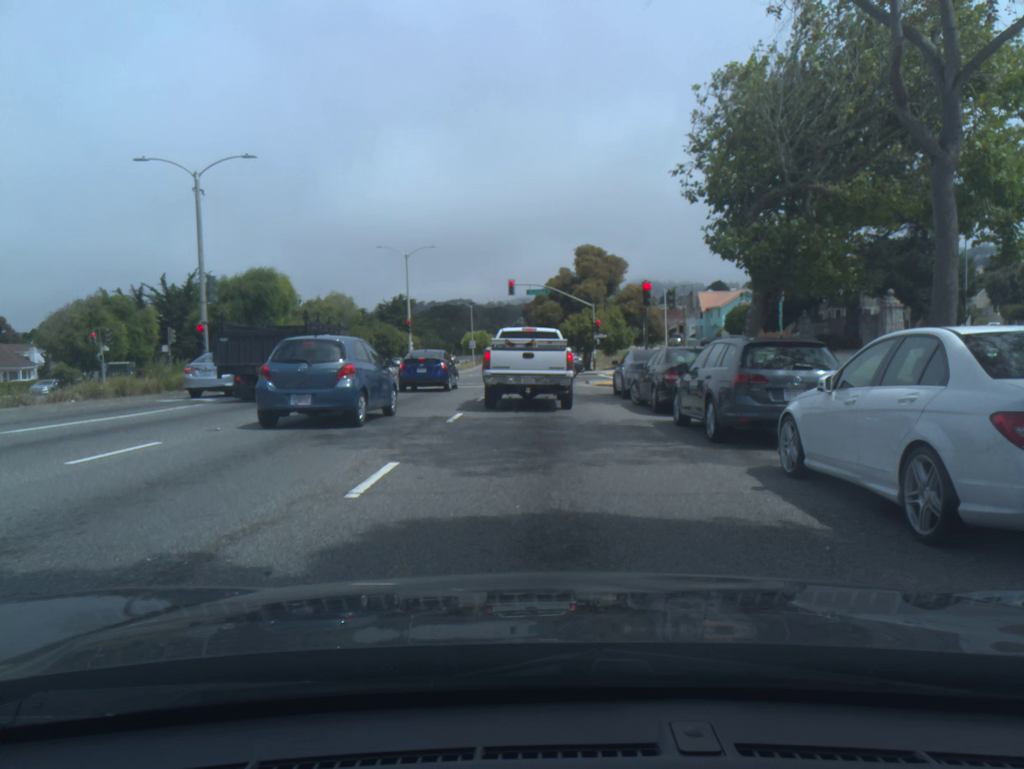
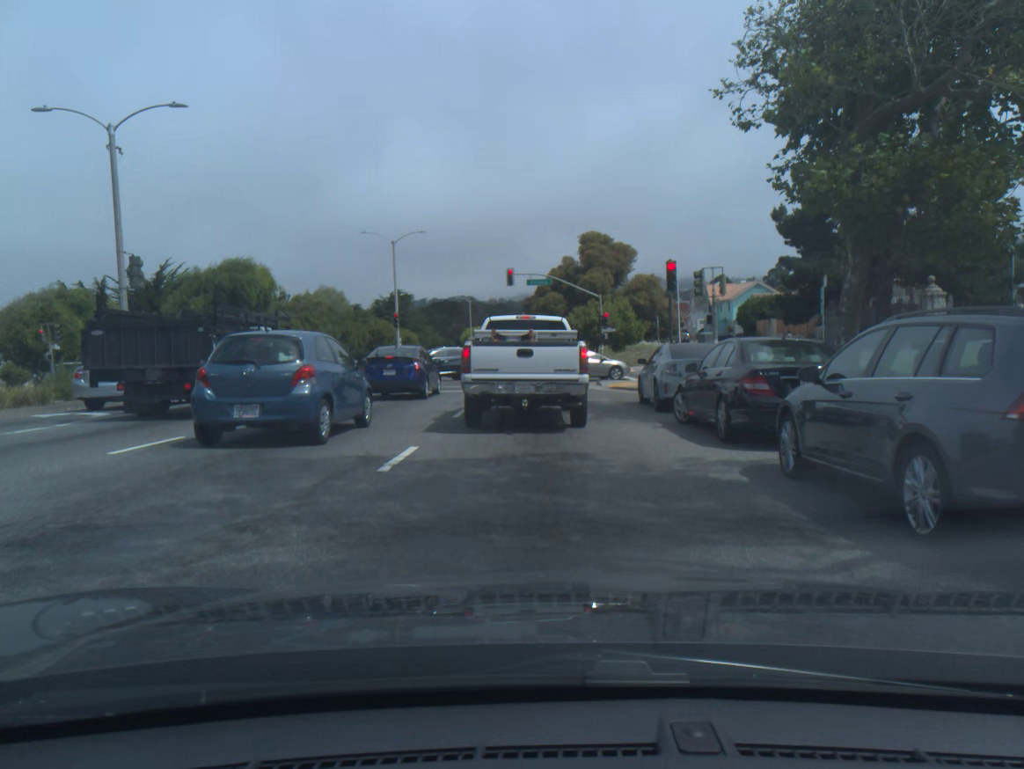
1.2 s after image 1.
(0.0, +6.2) m; 0°
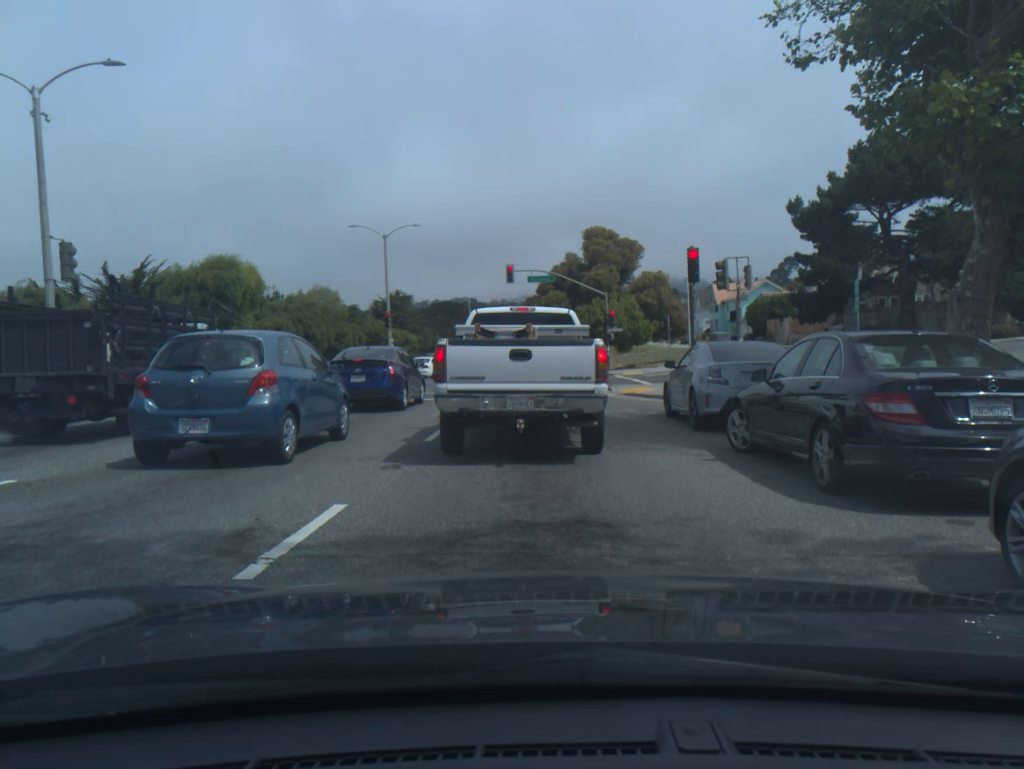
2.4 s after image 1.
(0.0, +3.8) m; 0°
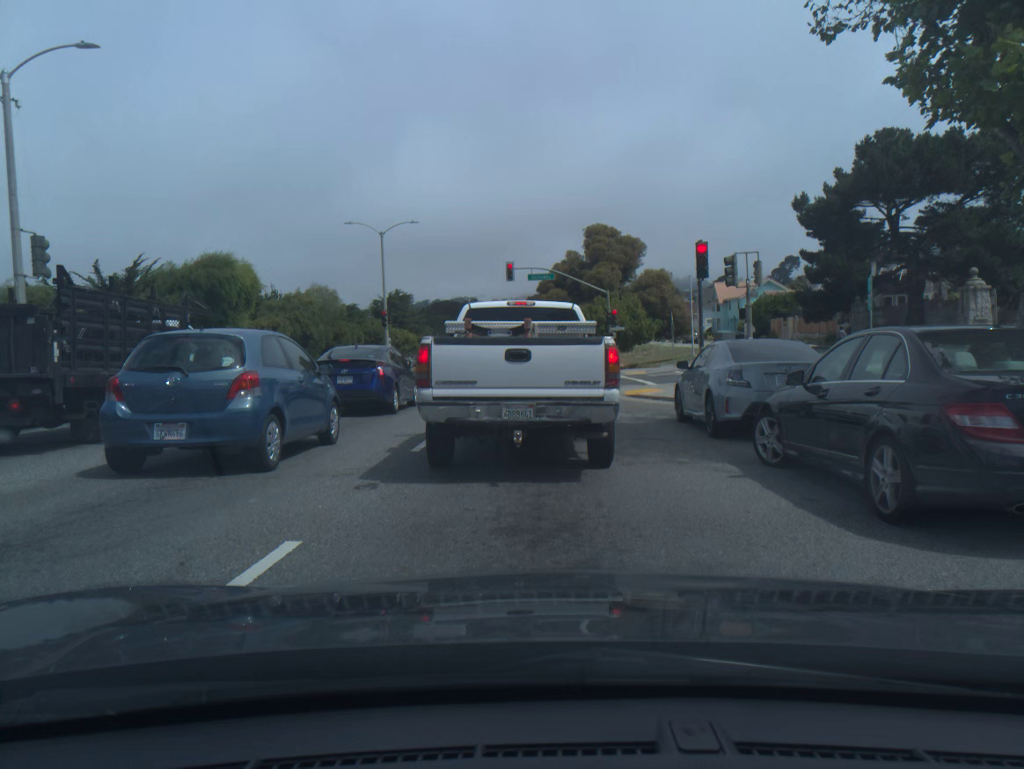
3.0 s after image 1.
(0.0, +1.2) m; 0°
